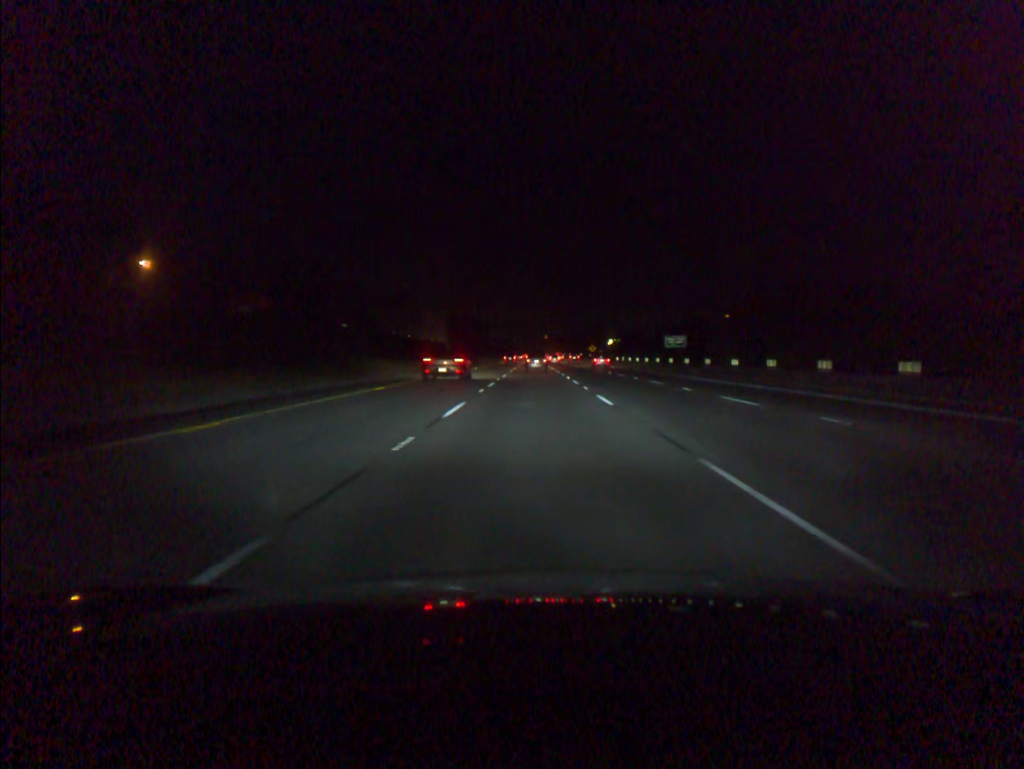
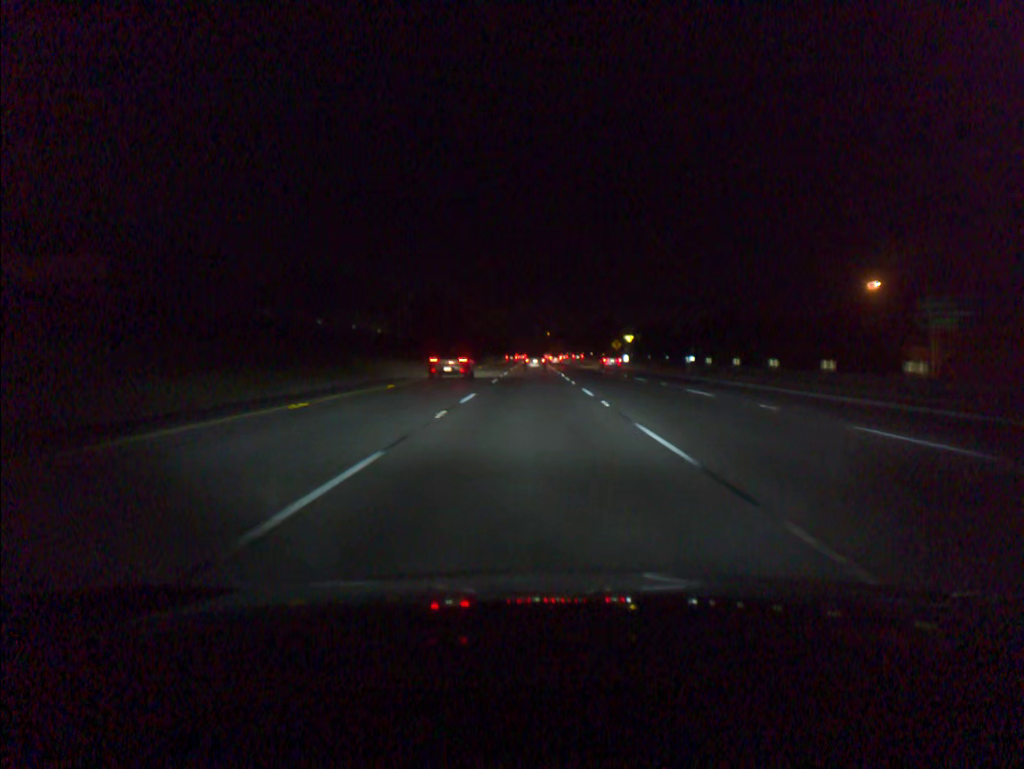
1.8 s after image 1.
(0.0, +53.9) m; 0°
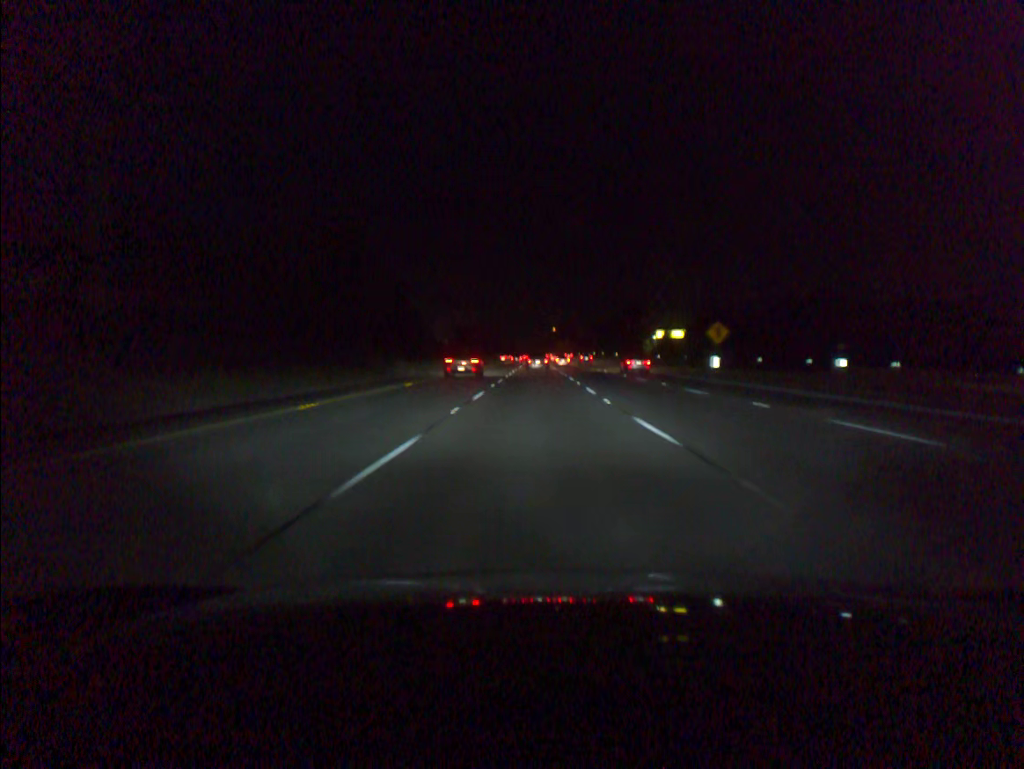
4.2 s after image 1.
(-0.2, +71.3) m; 0°
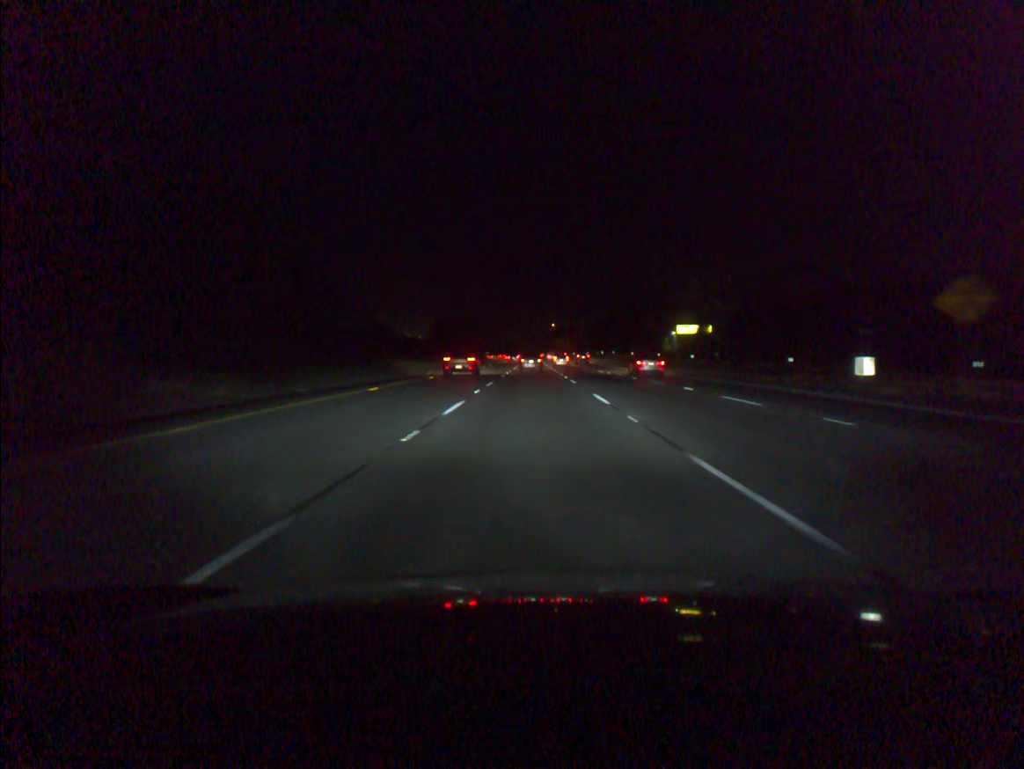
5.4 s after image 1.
(+0.1, +35.4) m; 0°
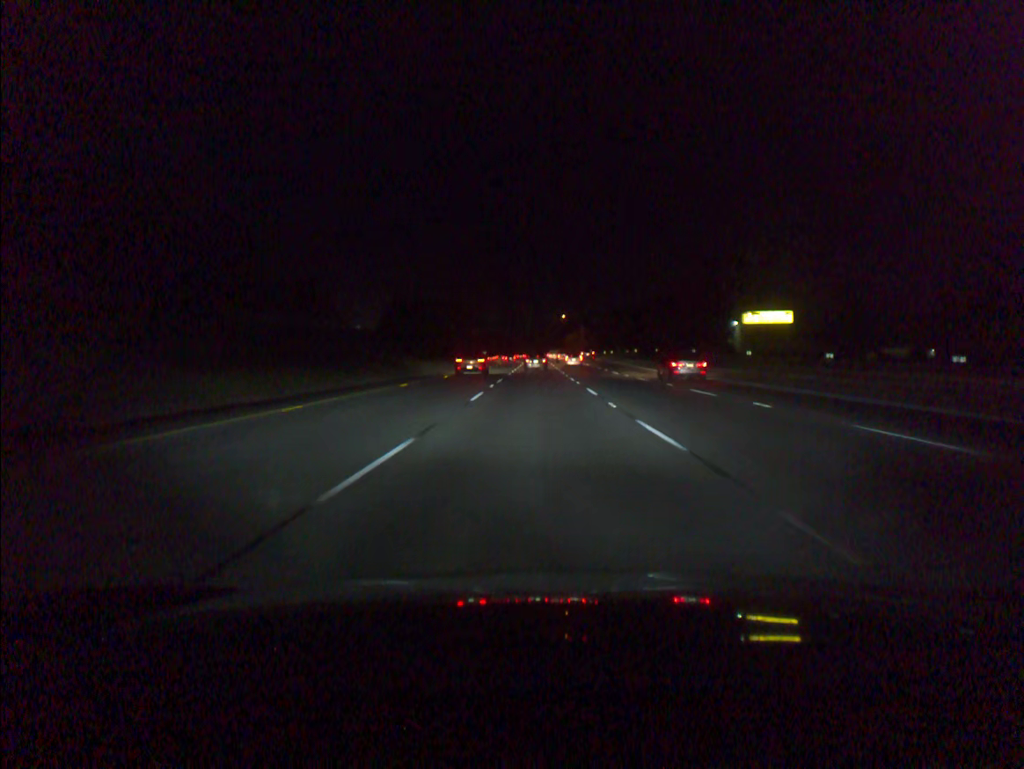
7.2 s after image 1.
(-0.1, +53.0) m; 0°
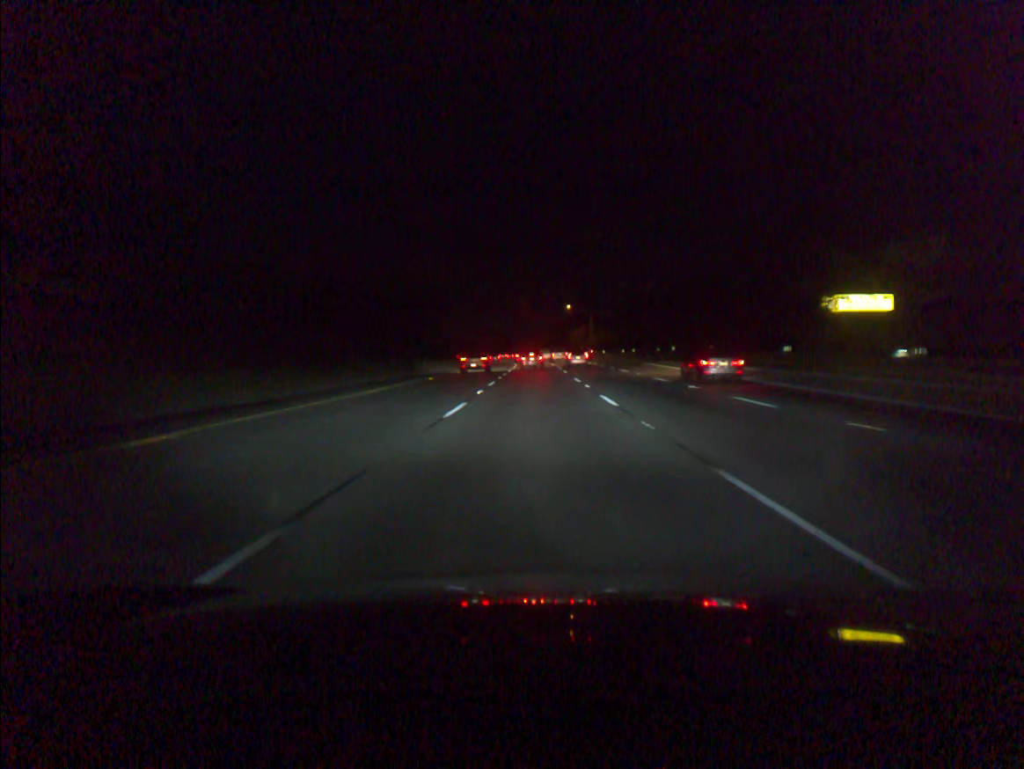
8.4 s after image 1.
(0.0, +35.2) m; 0°
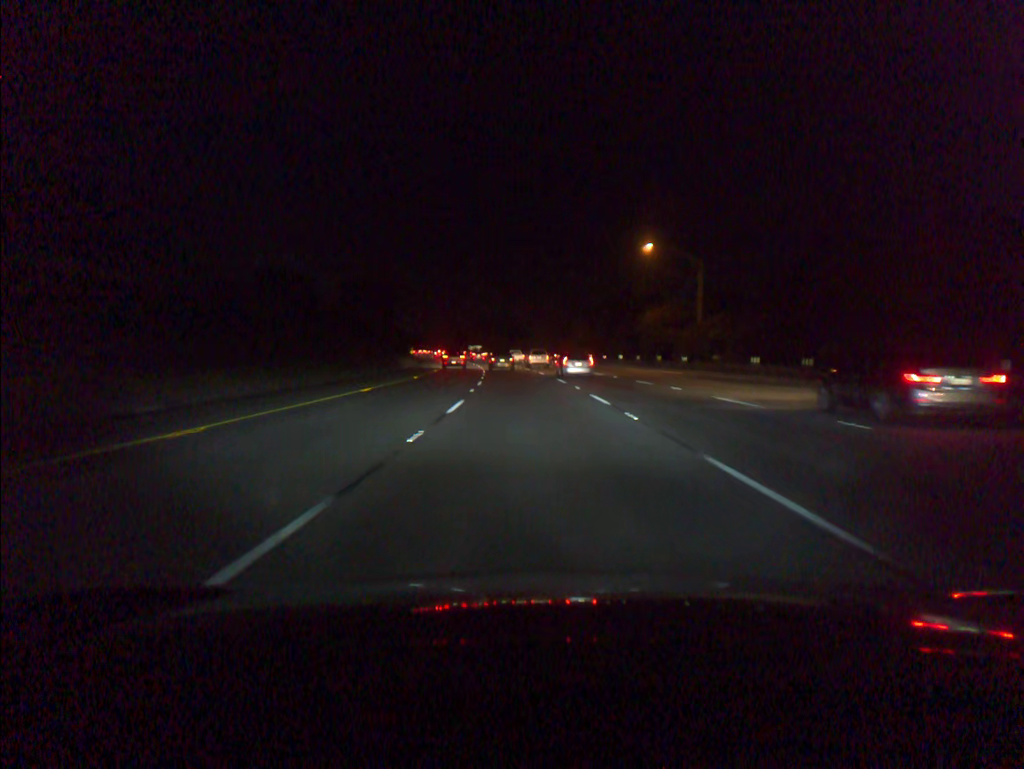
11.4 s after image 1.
(-0.4, +86.8) m; -2°
